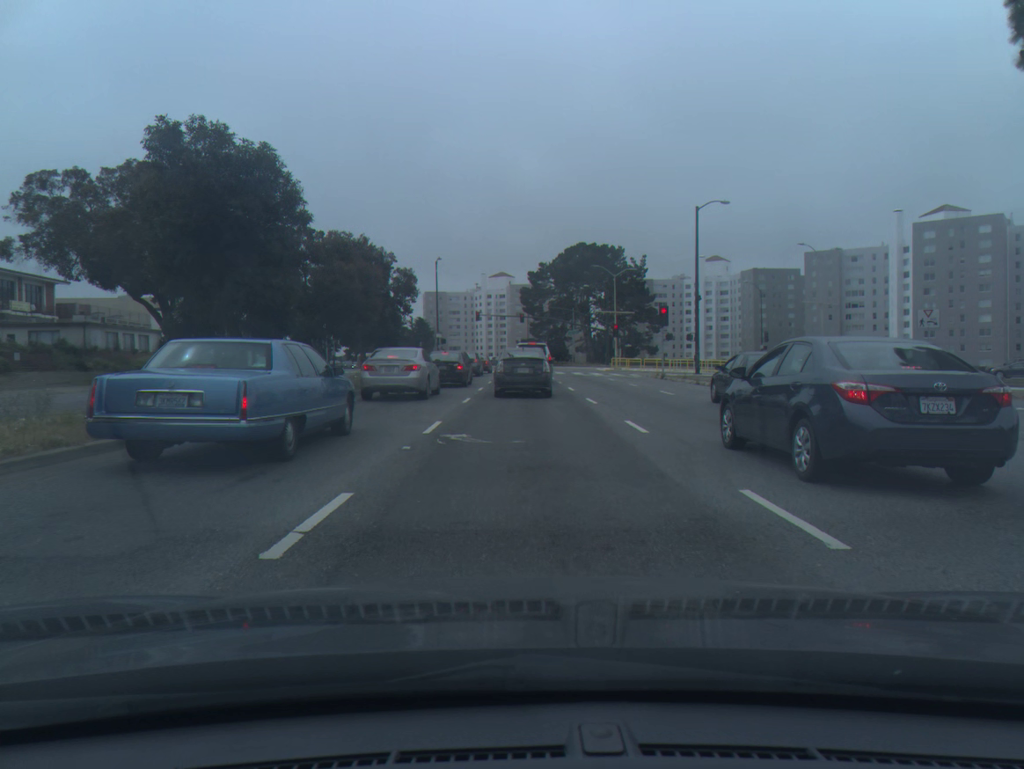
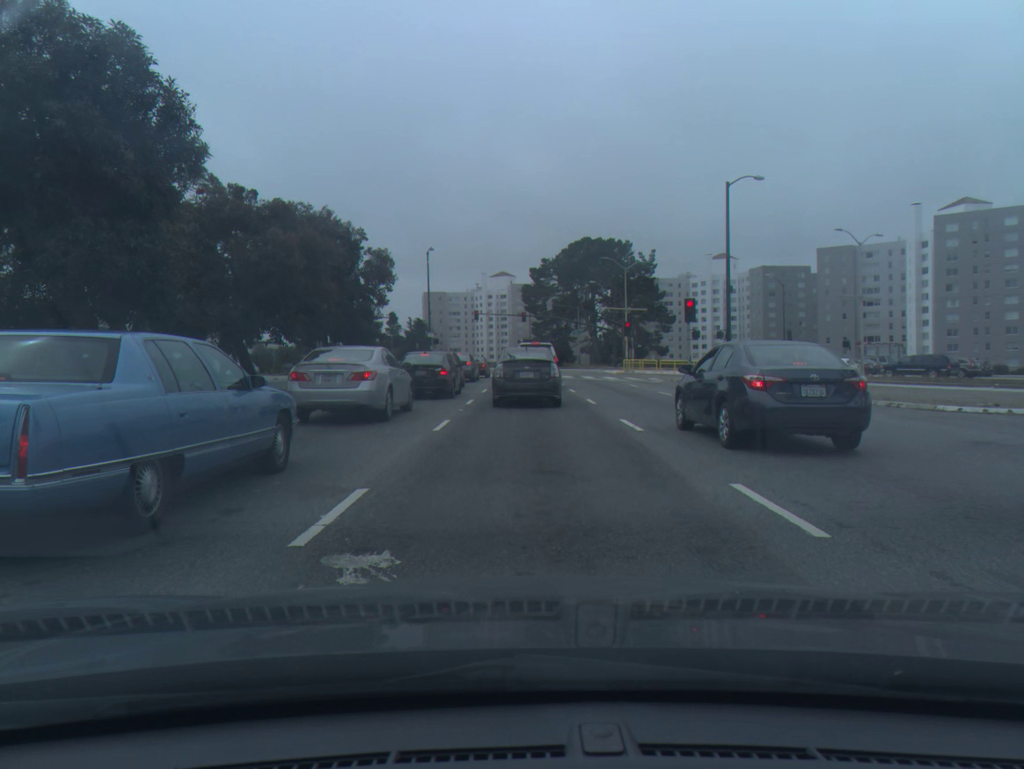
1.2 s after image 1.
(0.0, +7.3) m; 0°
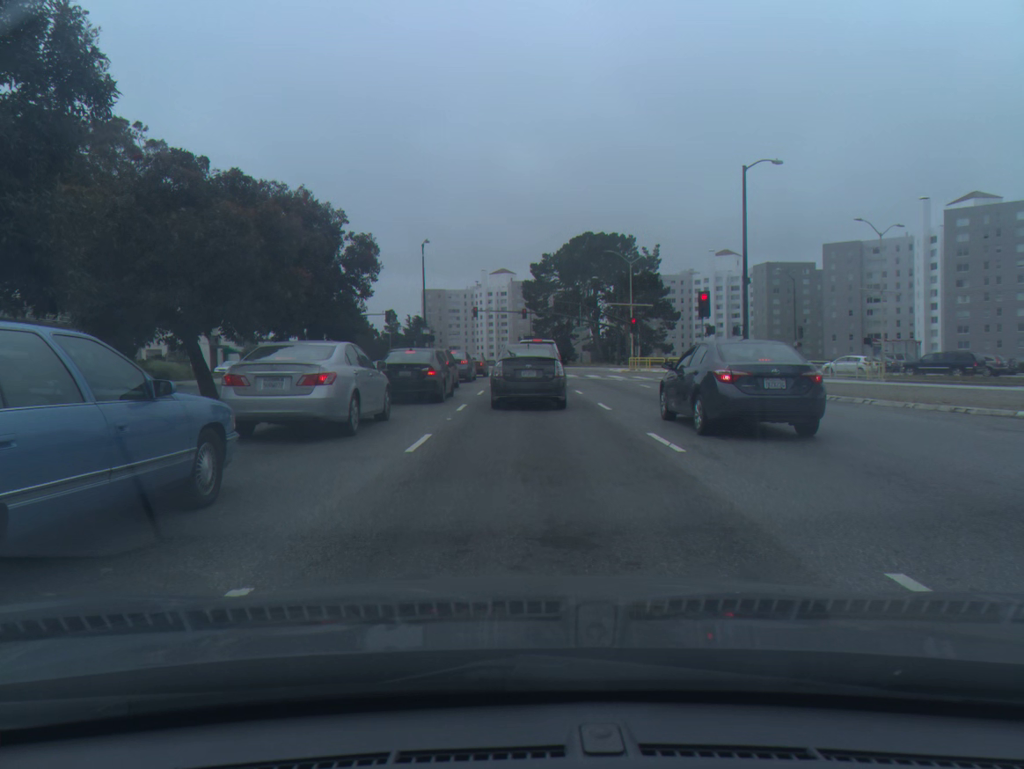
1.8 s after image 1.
(0.0, +3.2) m; 0°
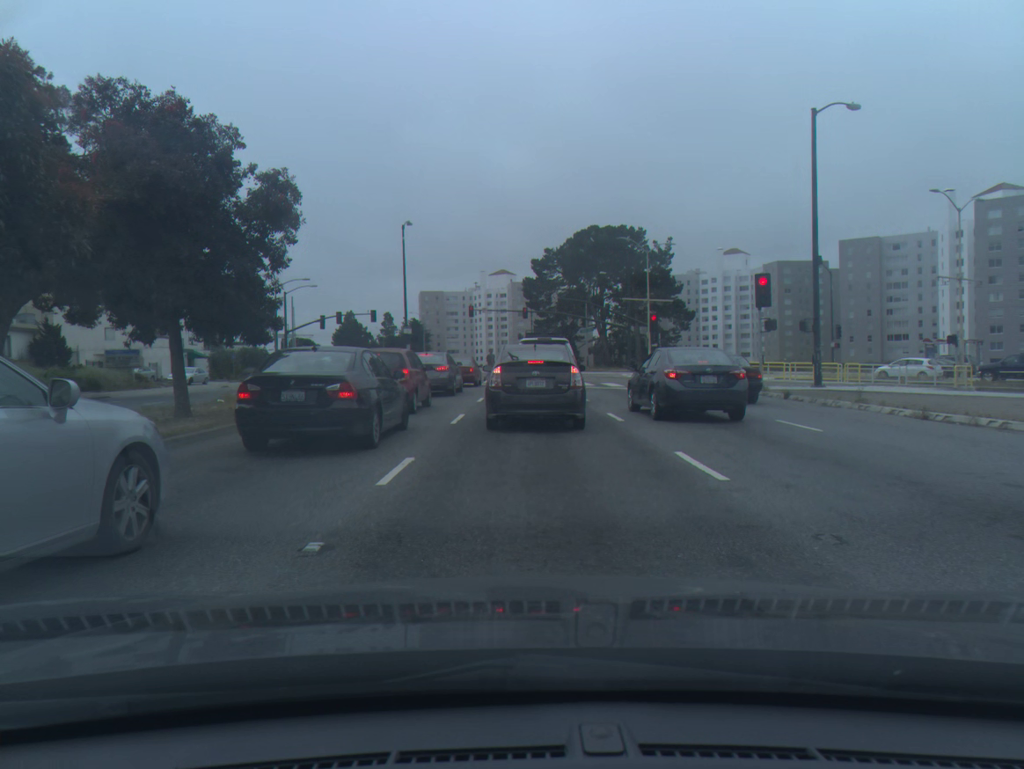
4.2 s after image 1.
(0.0, +9.8) m; 0°
